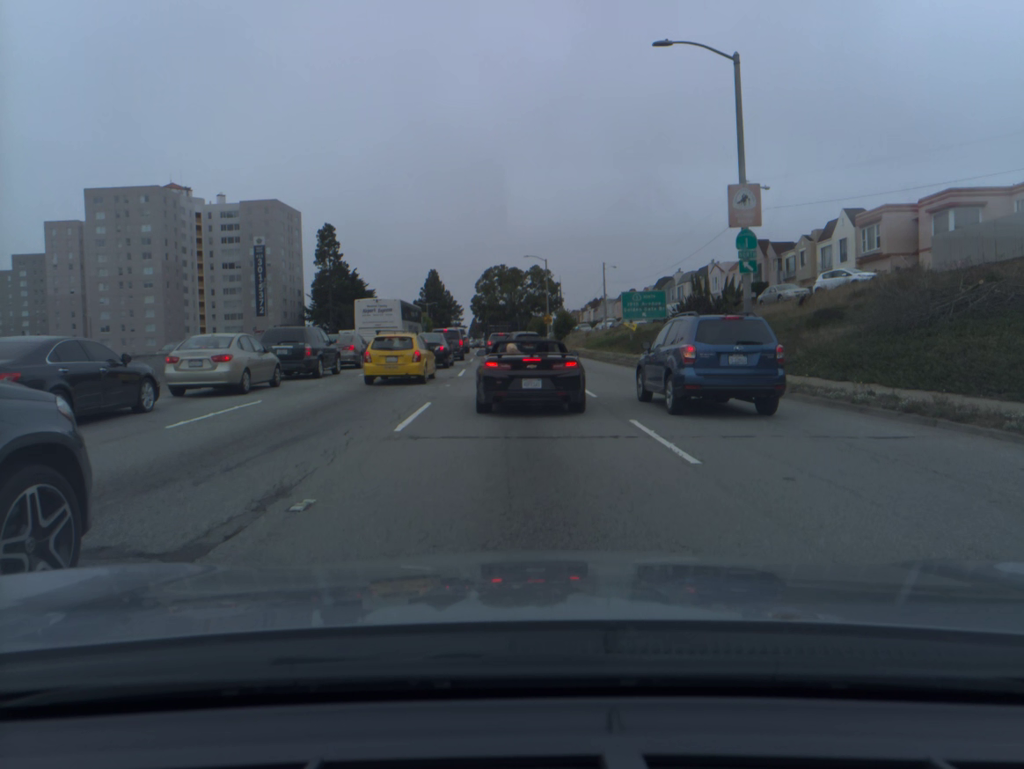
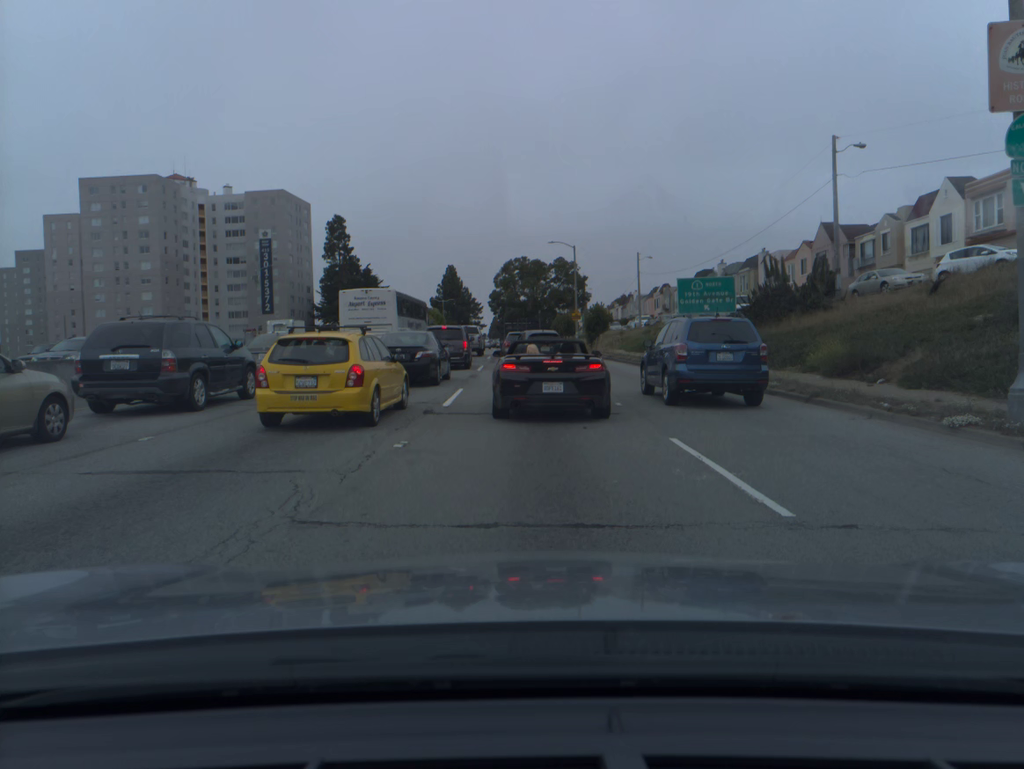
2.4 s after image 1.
(-0.1, +11.4) m; -1°
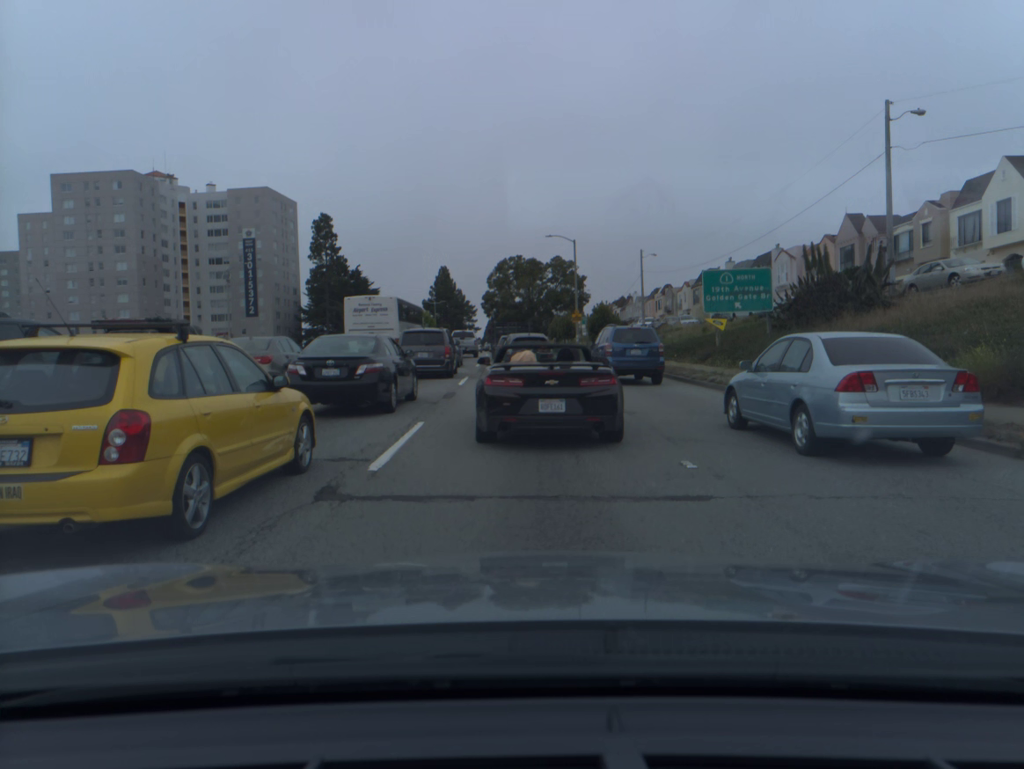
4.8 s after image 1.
(0.0, +6.9) m; 0°
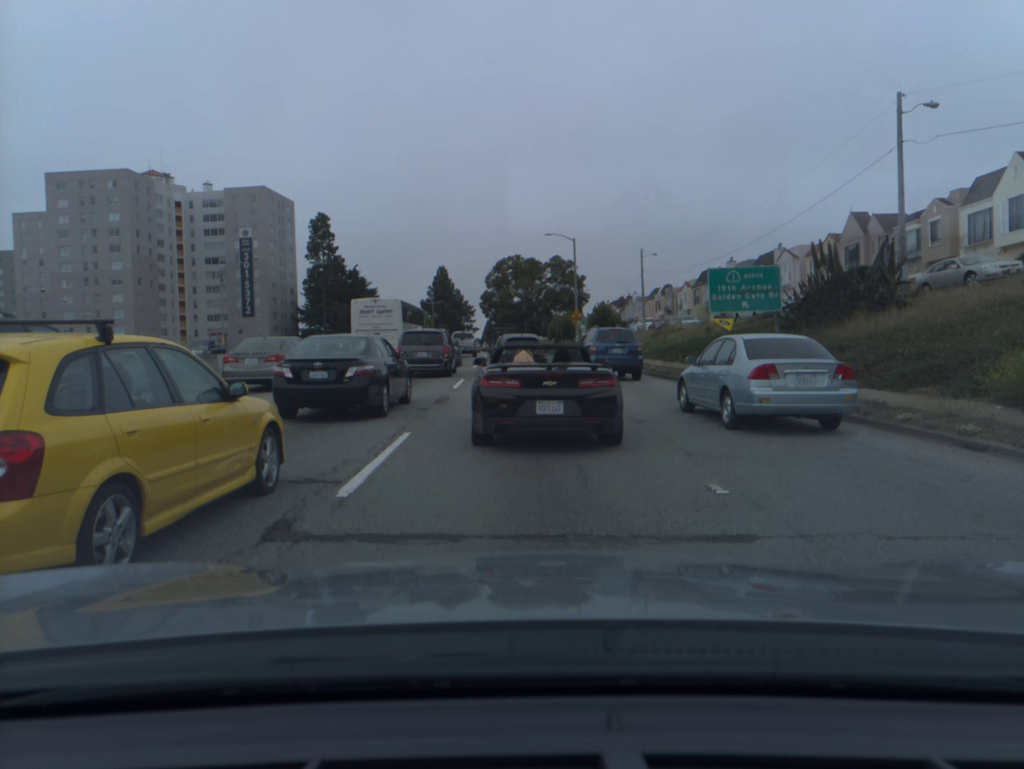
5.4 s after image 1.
(0.0, +1.3) m; 0°
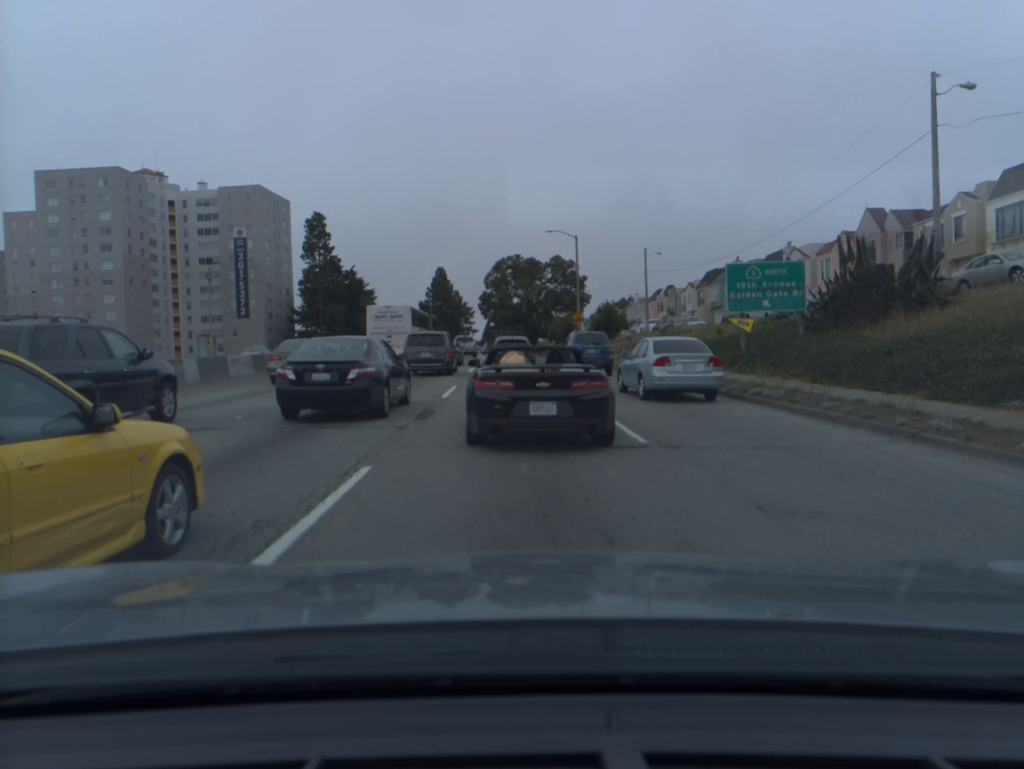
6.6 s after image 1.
(0.0, +2.8) m; 0°
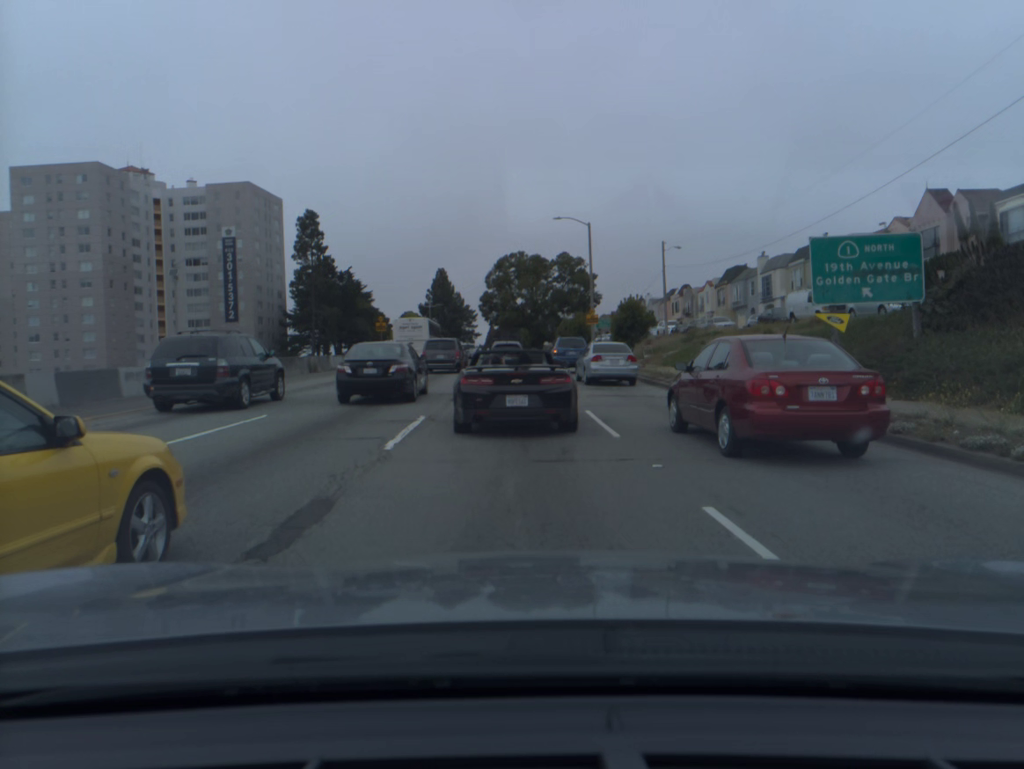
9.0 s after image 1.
(0.0, +8.0) m; 0°
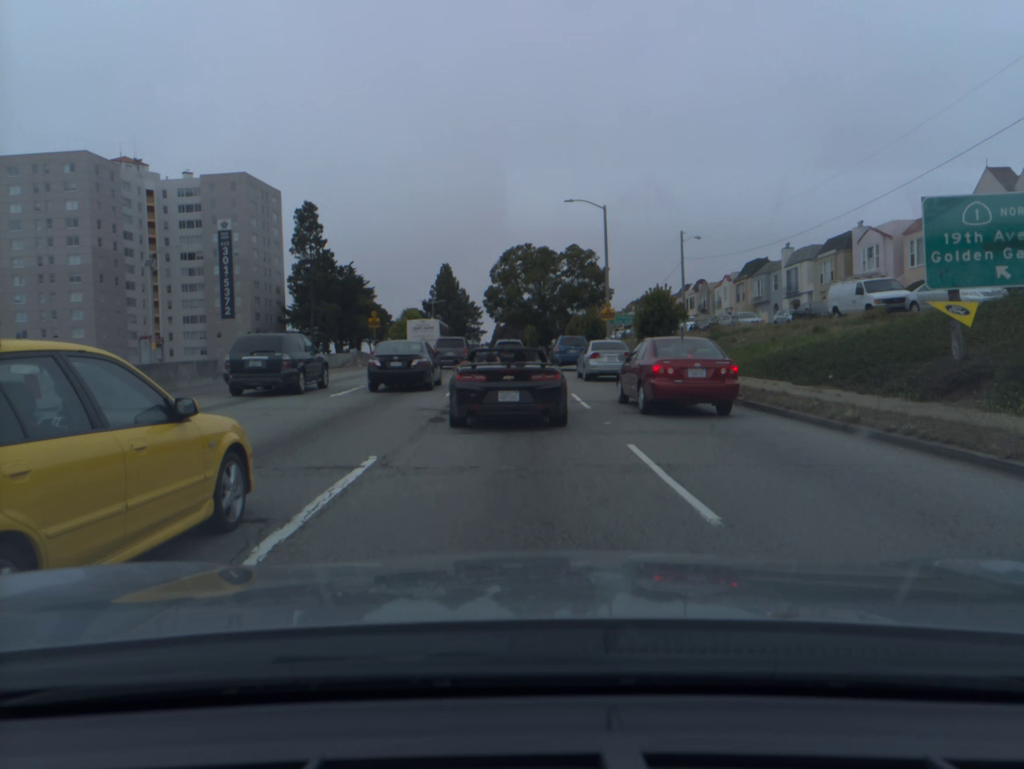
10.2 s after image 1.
(0.0, +5.4) m; -1°
